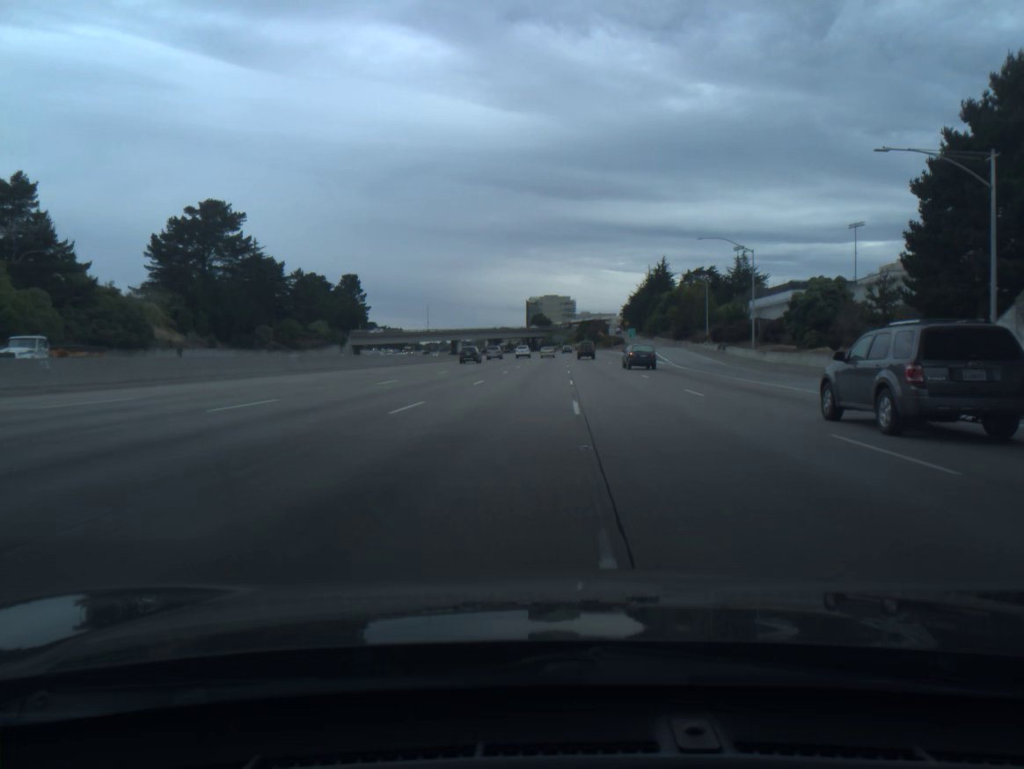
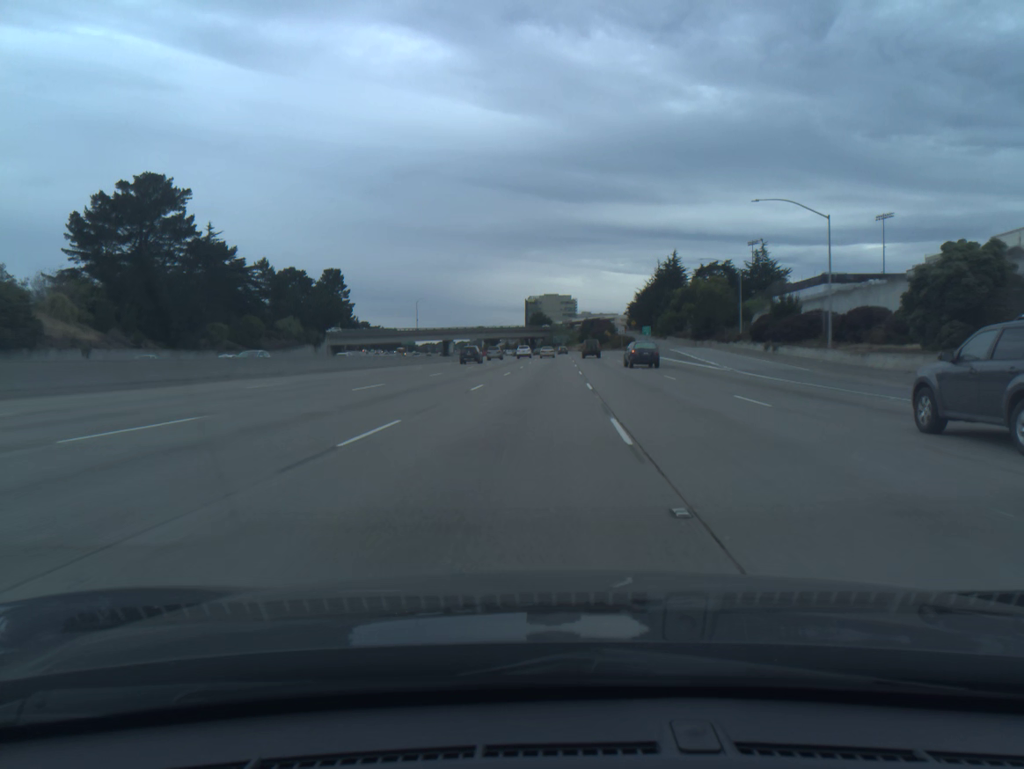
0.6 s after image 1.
(0.0, +19.6) m; 0°
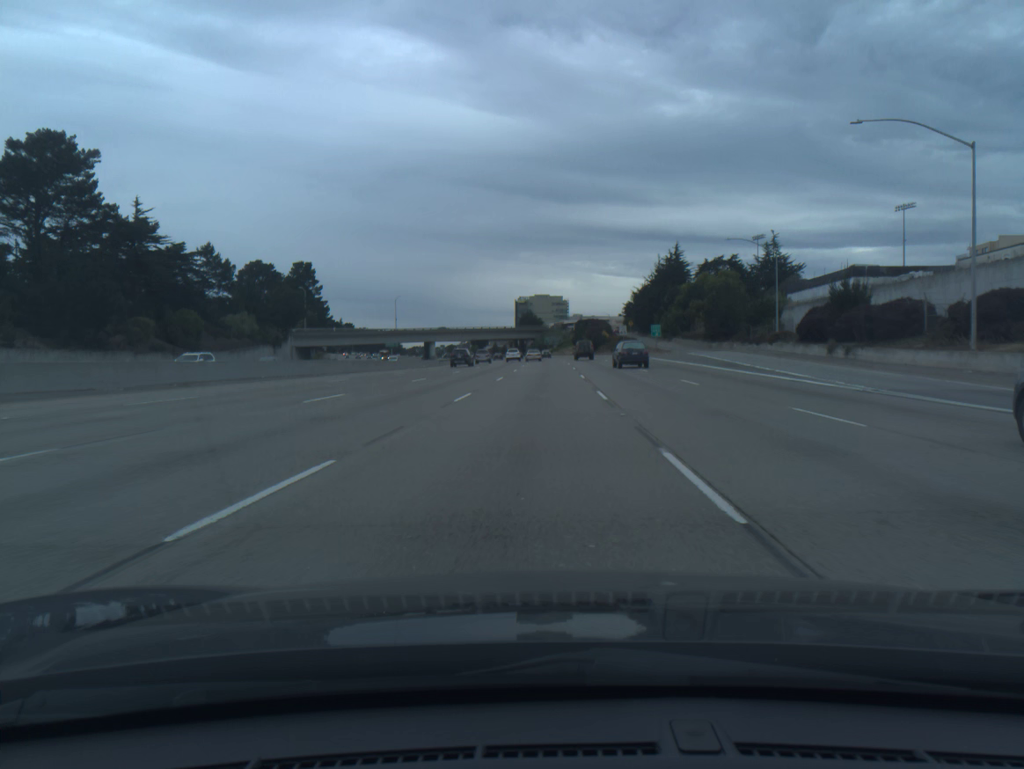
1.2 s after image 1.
(+0.1, +19.4) m; +1°
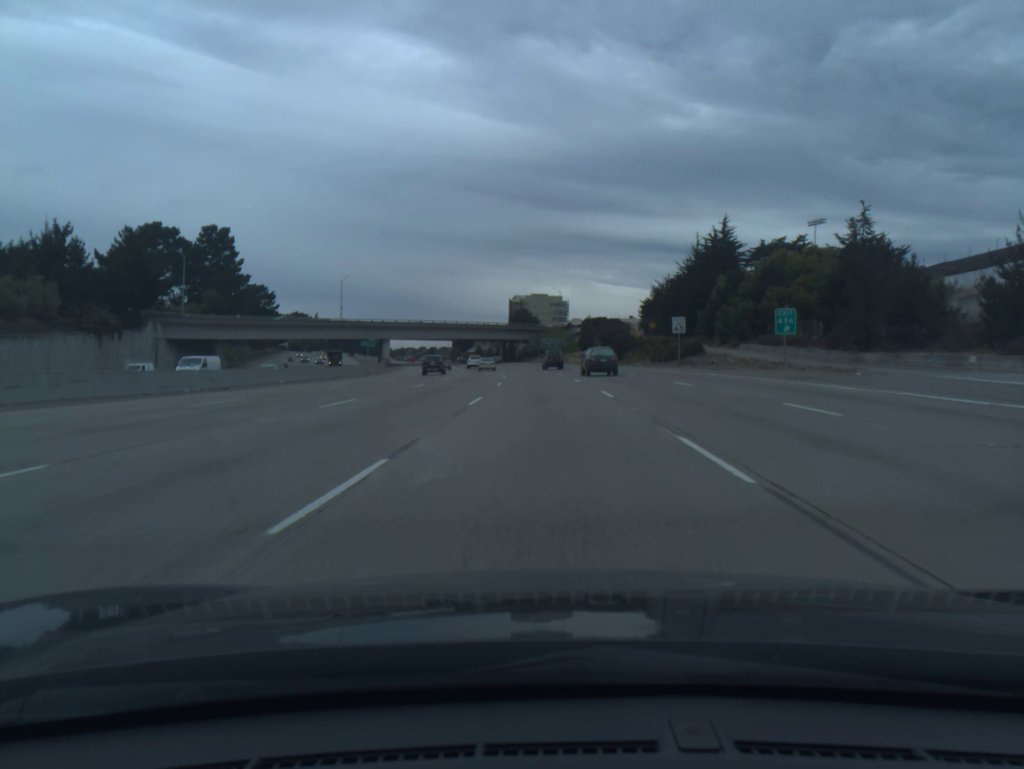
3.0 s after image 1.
(+0.2, +56.9) m; 0°
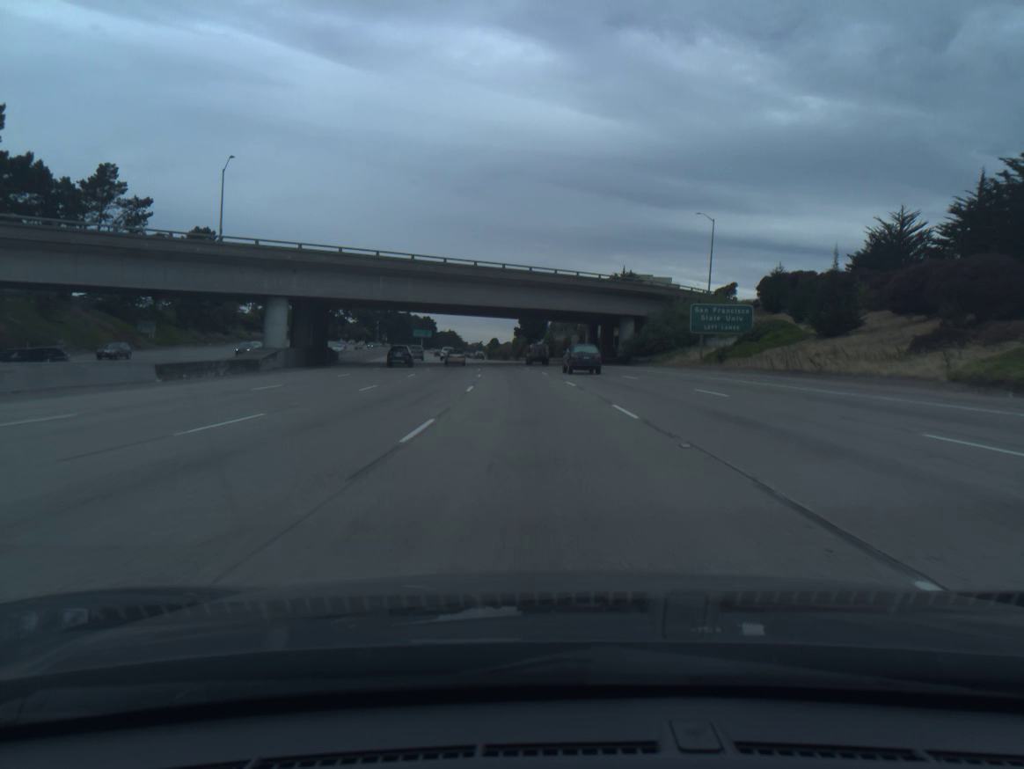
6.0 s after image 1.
(-3.7, +93.9) m; -6°
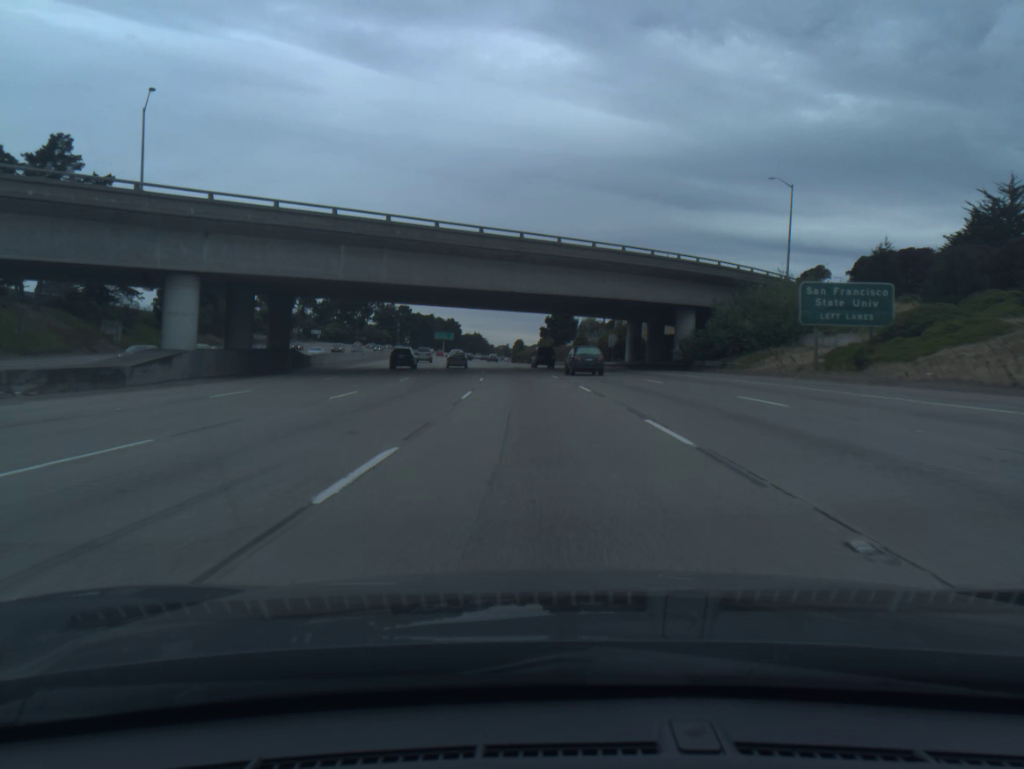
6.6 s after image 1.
(-0.3, +19.0) m; -2°
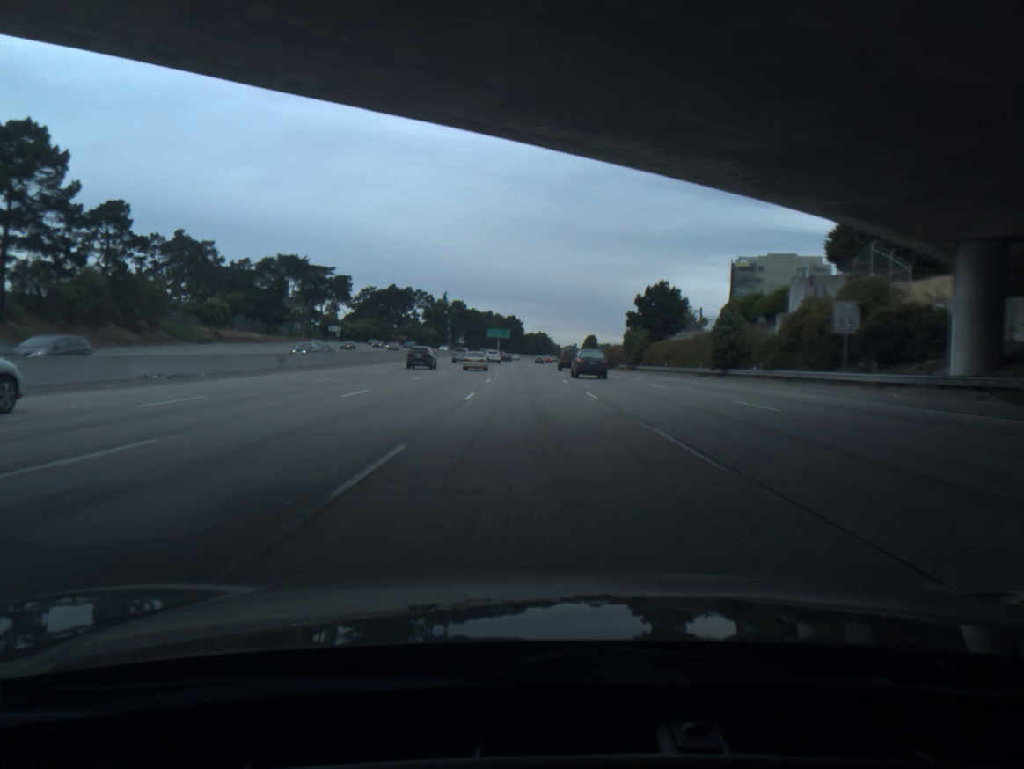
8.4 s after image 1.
(-2.5, +56.8) m; -5°
